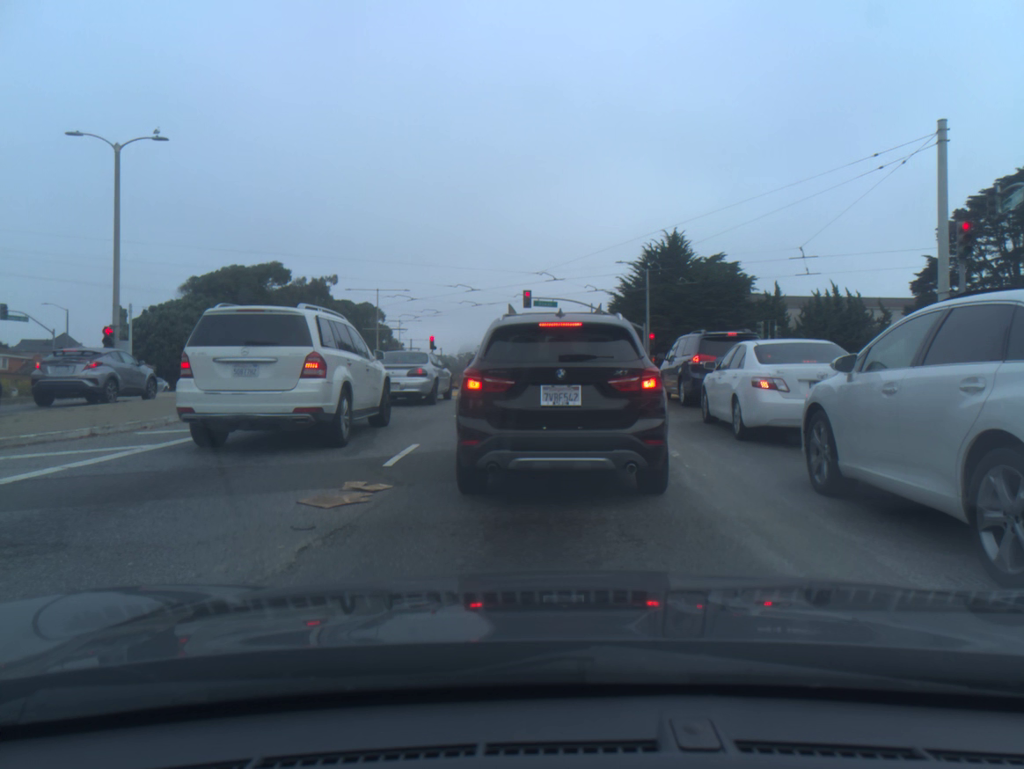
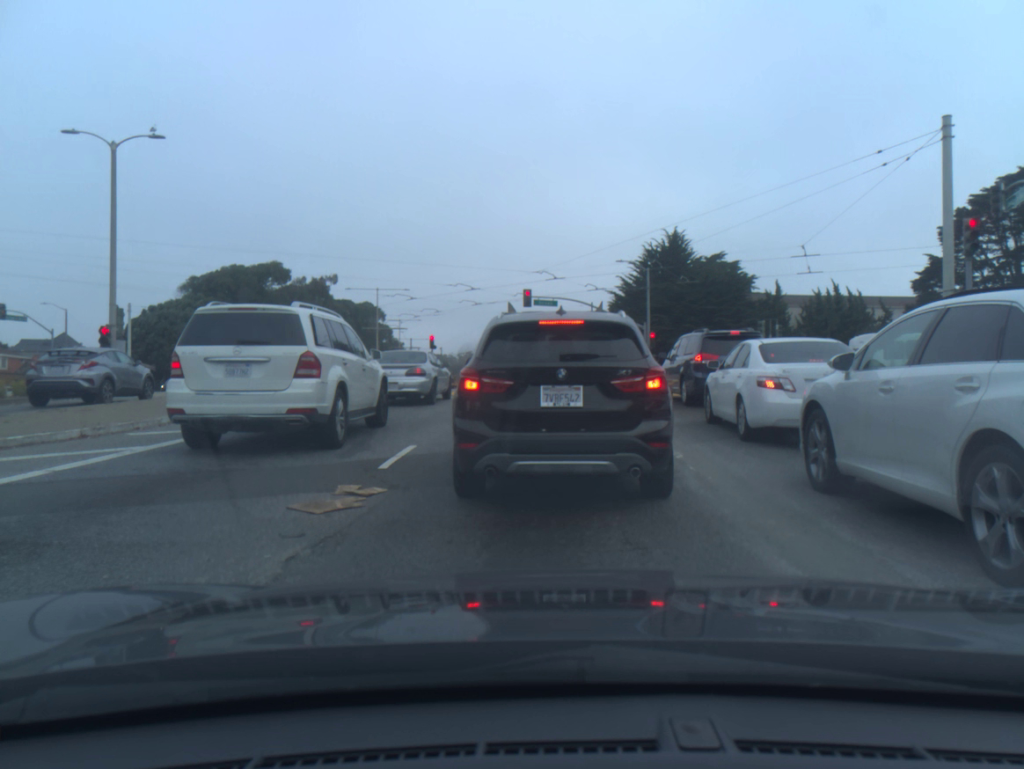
(0.0, +0.3) m; 0°
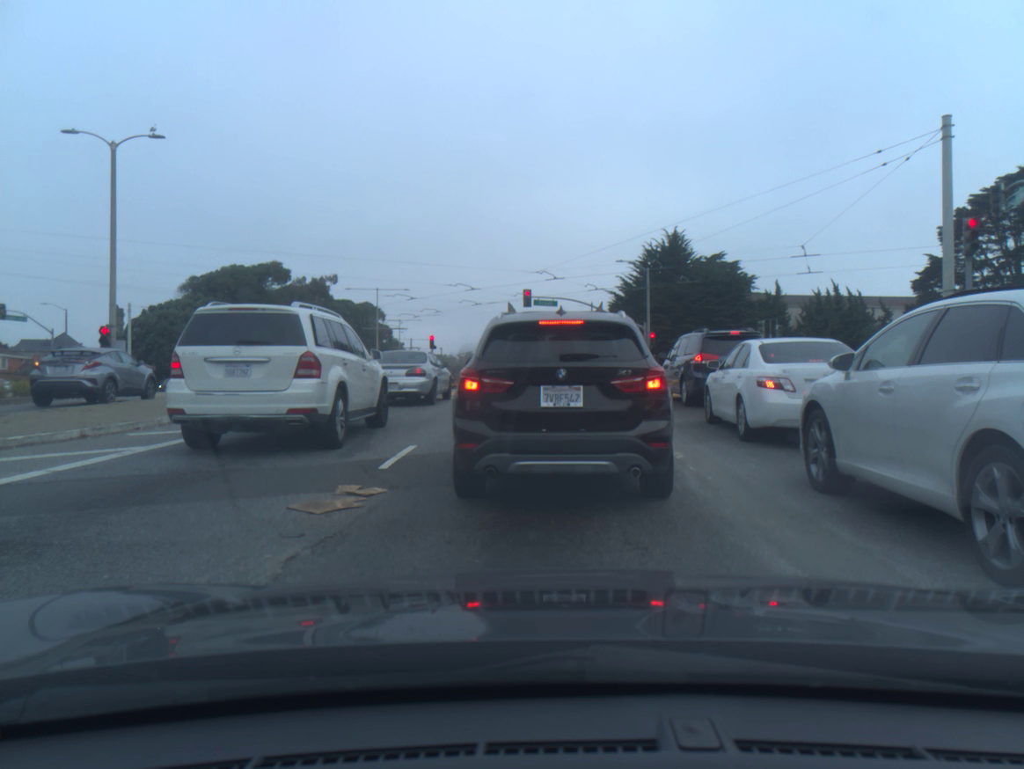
(0.0, 0.0) m; 0°
